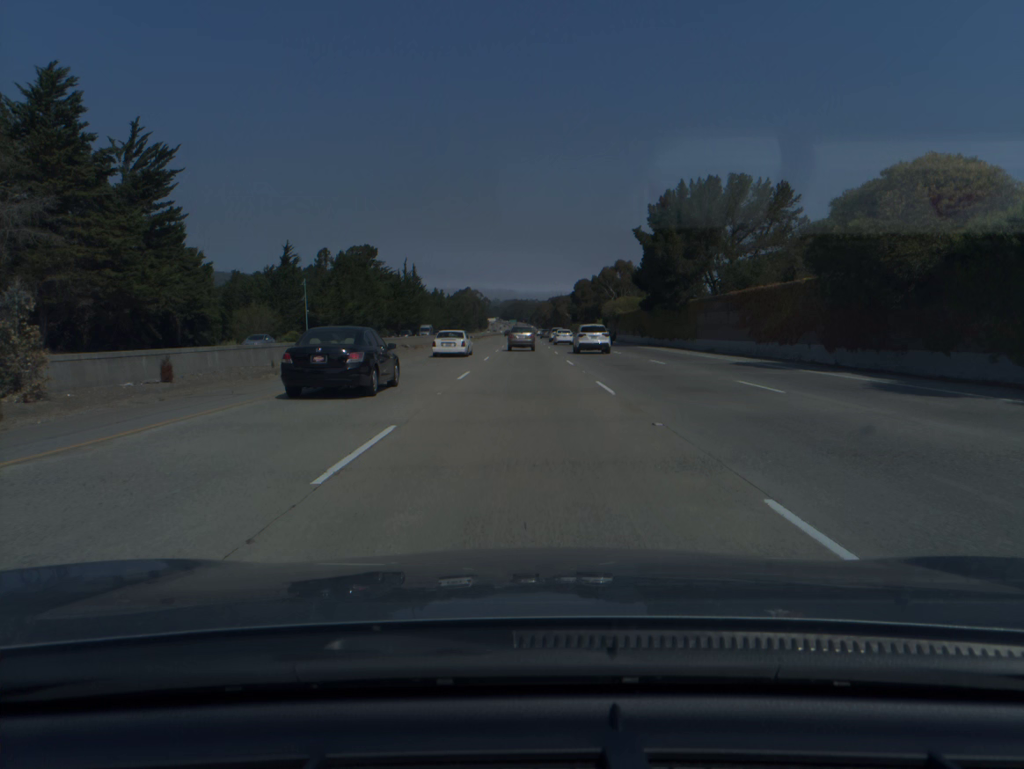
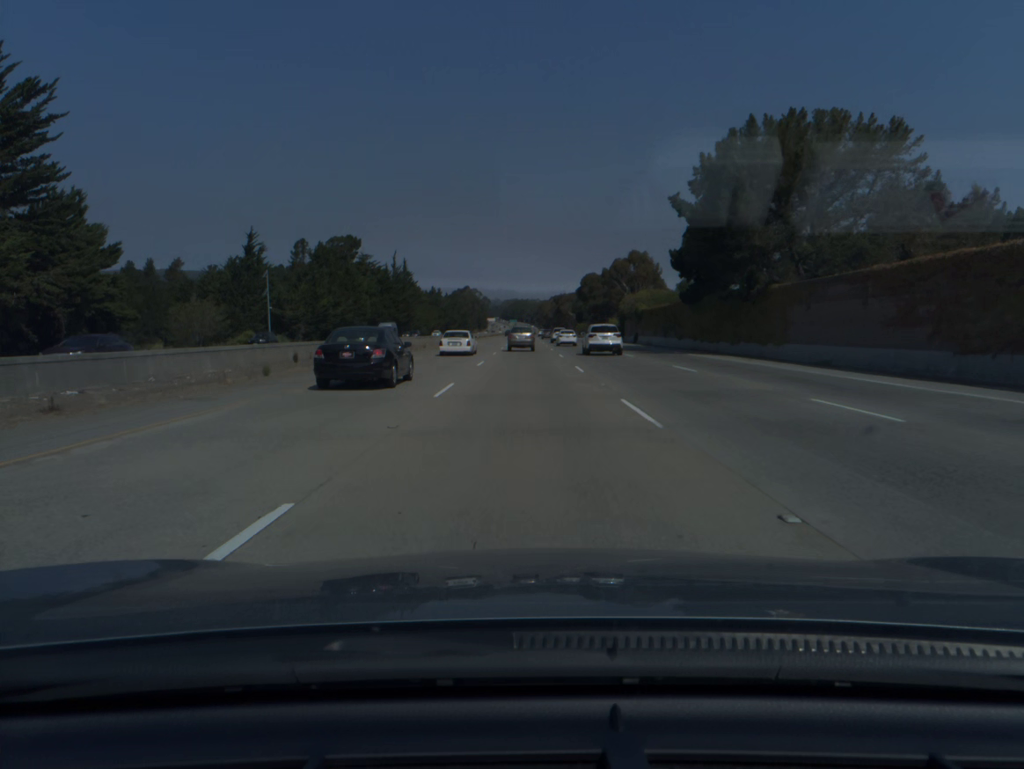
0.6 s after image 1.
(0.0, +20.0) m; 0°
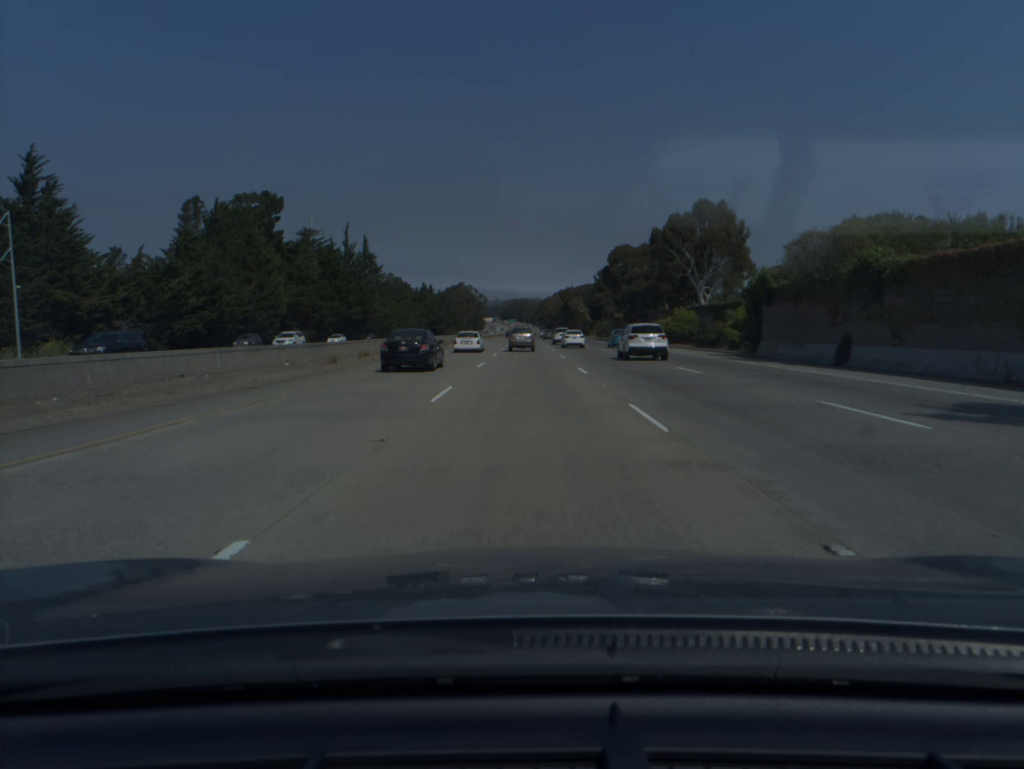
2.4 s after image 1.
(0.0, +59.5) m; 0°
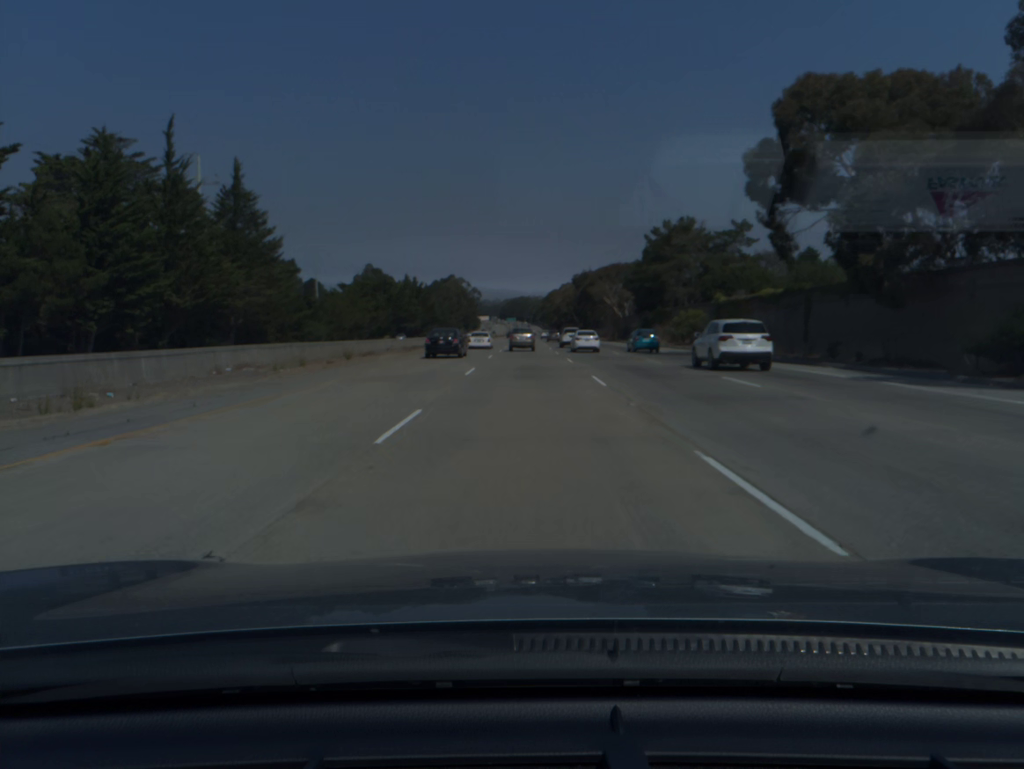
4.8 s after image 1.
(+0.1, +79.1) m; 0°
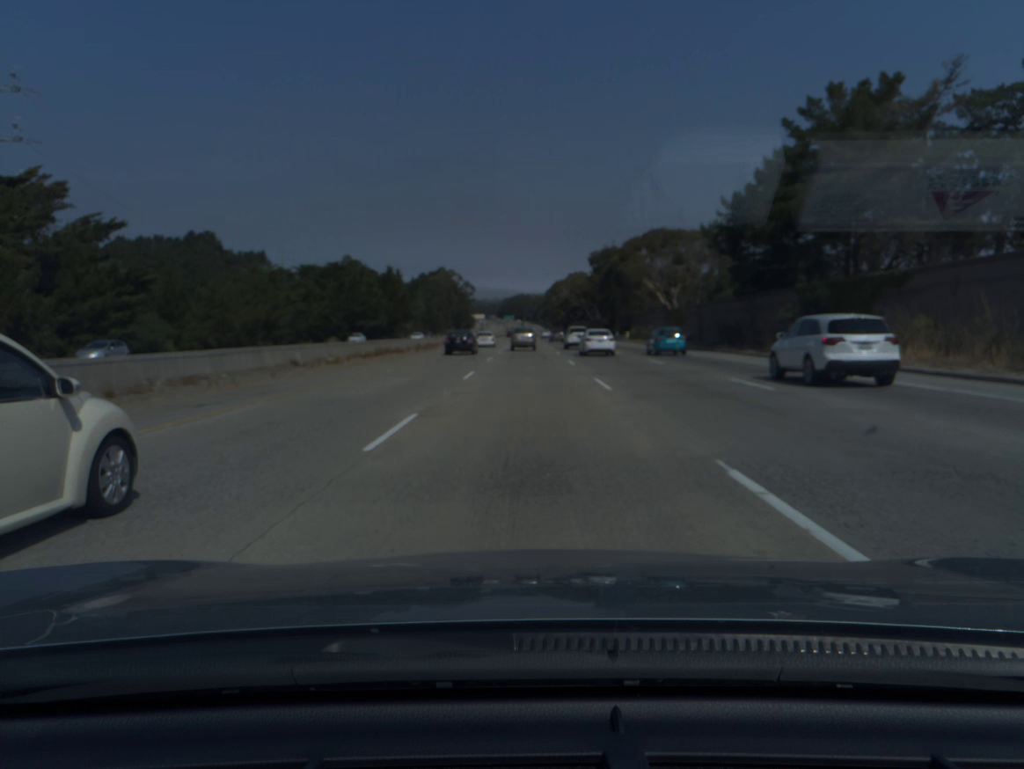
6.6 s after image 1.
(0.0, +59.5) m; 0°
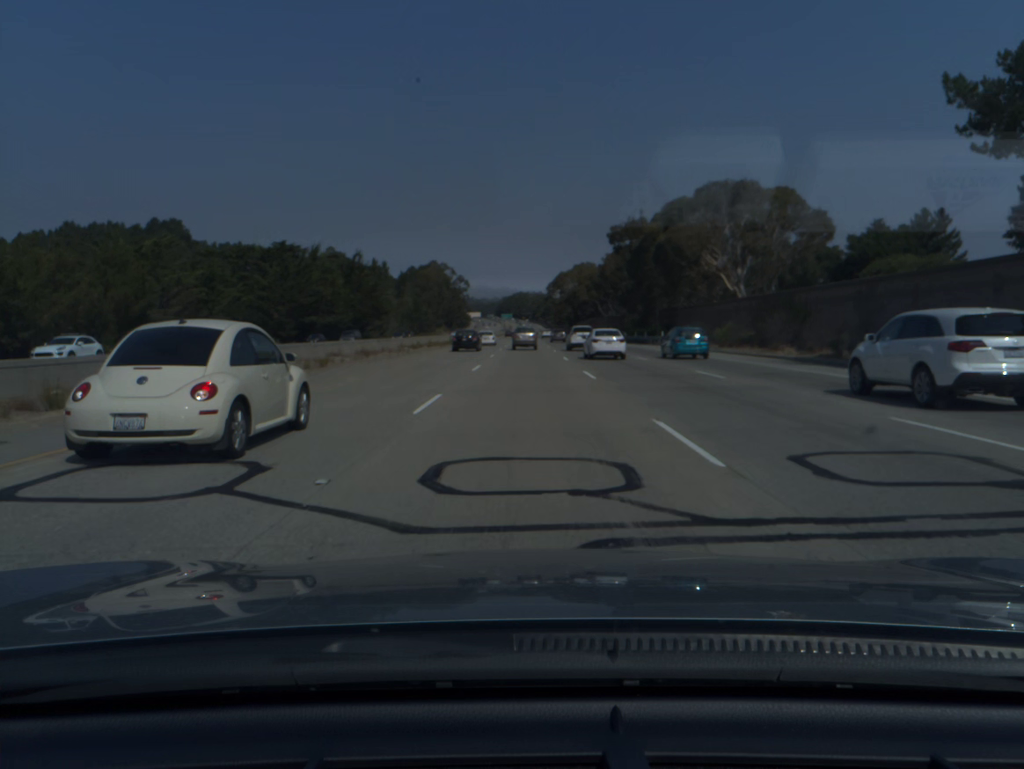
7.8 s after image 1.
(+0.1, +39.7) m; 0°
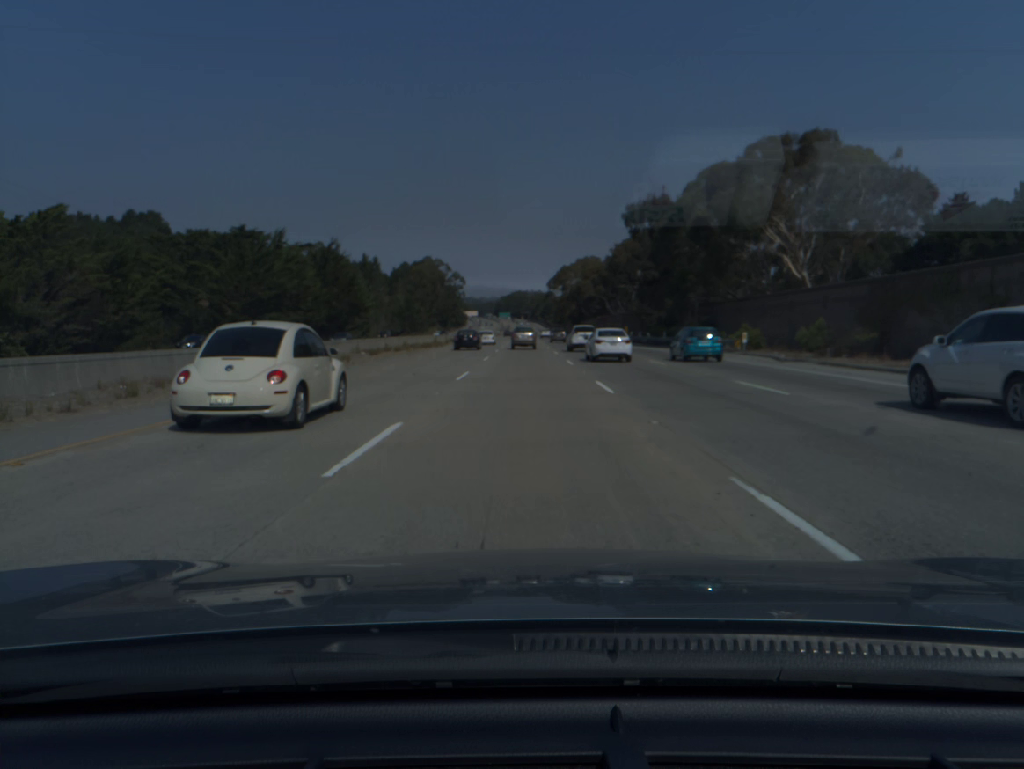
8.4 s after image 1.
(0.0, +19.8) m; 0°
